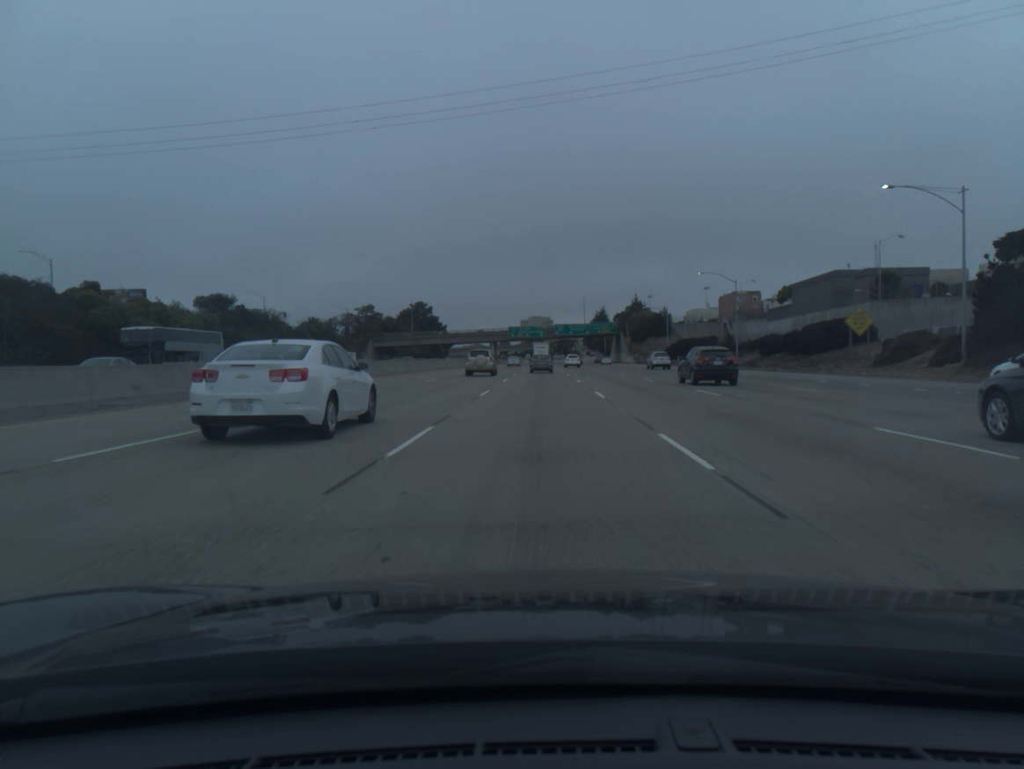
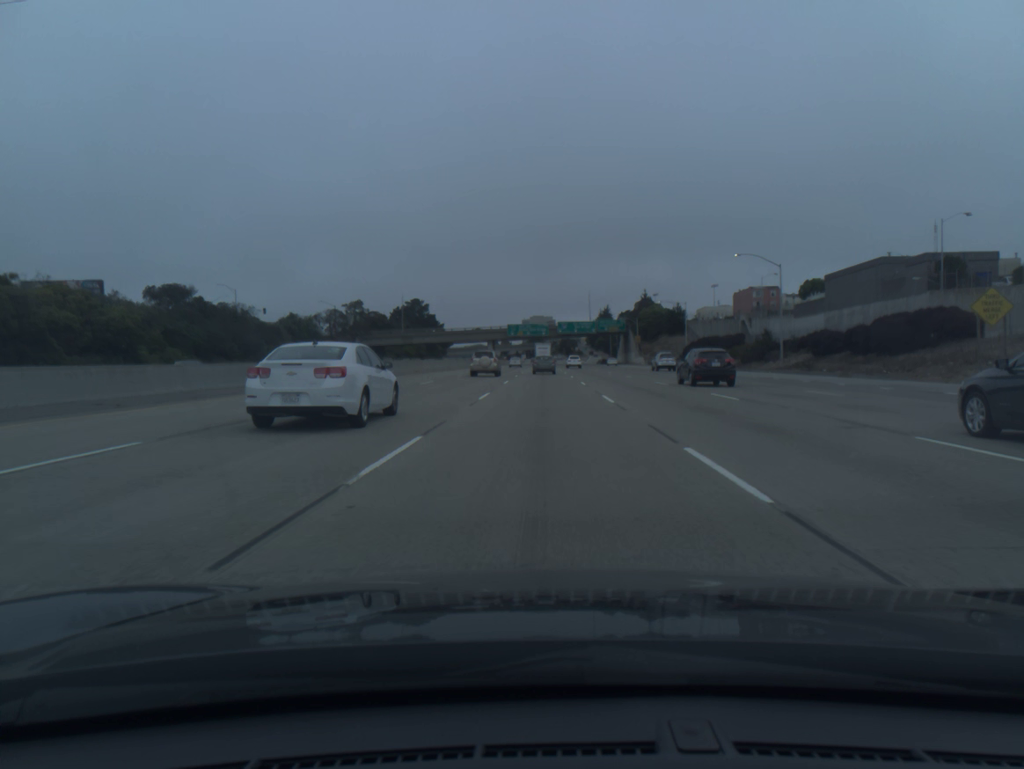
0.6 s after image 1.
(0.0, +16.1) m; 0°
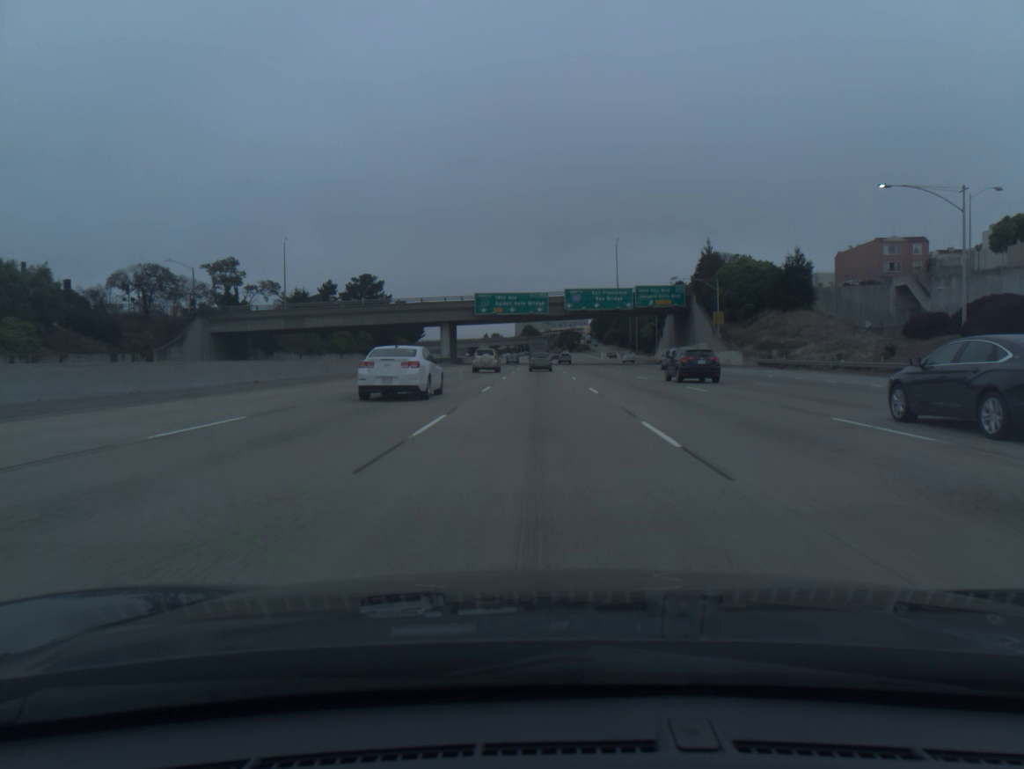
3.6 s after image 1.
(+0.3, +81.3) m; 0°
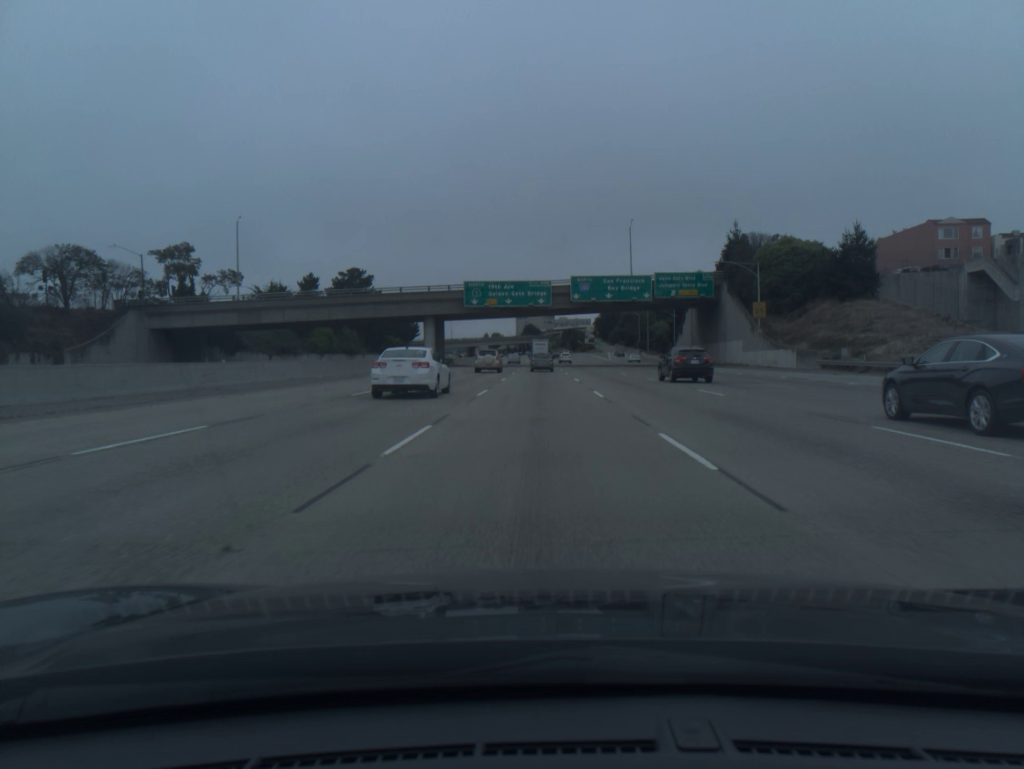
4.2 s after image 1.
(0.0, +16.3) m; 0°
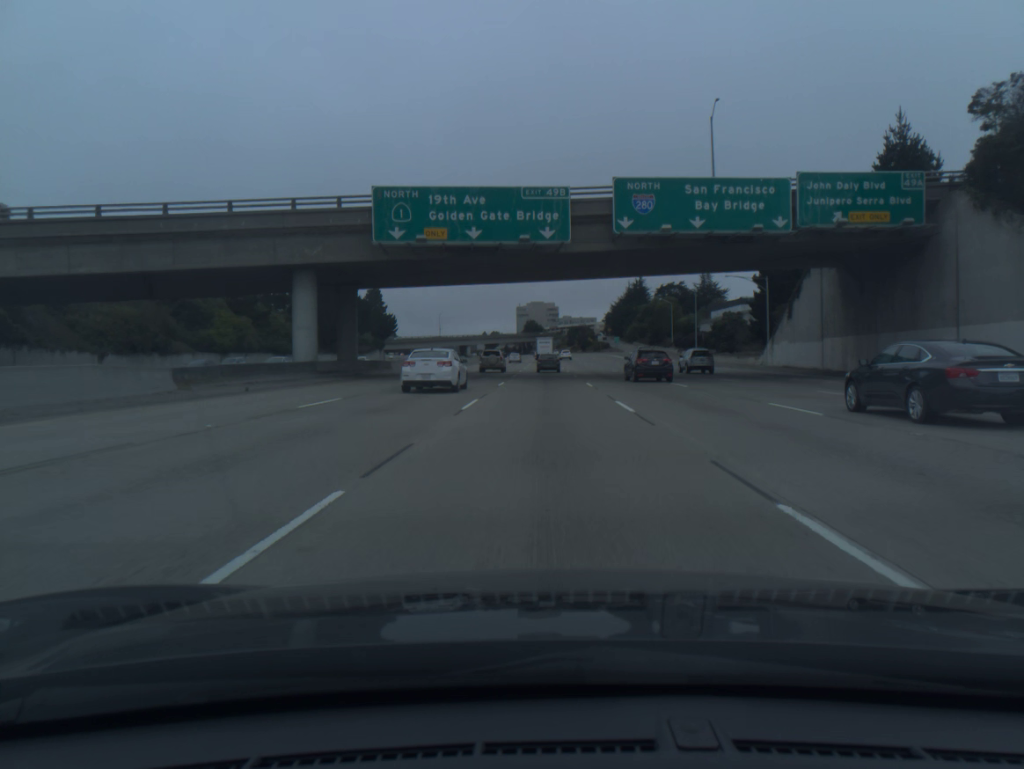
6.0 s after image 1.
(-0.1, +48.9) m; 0°
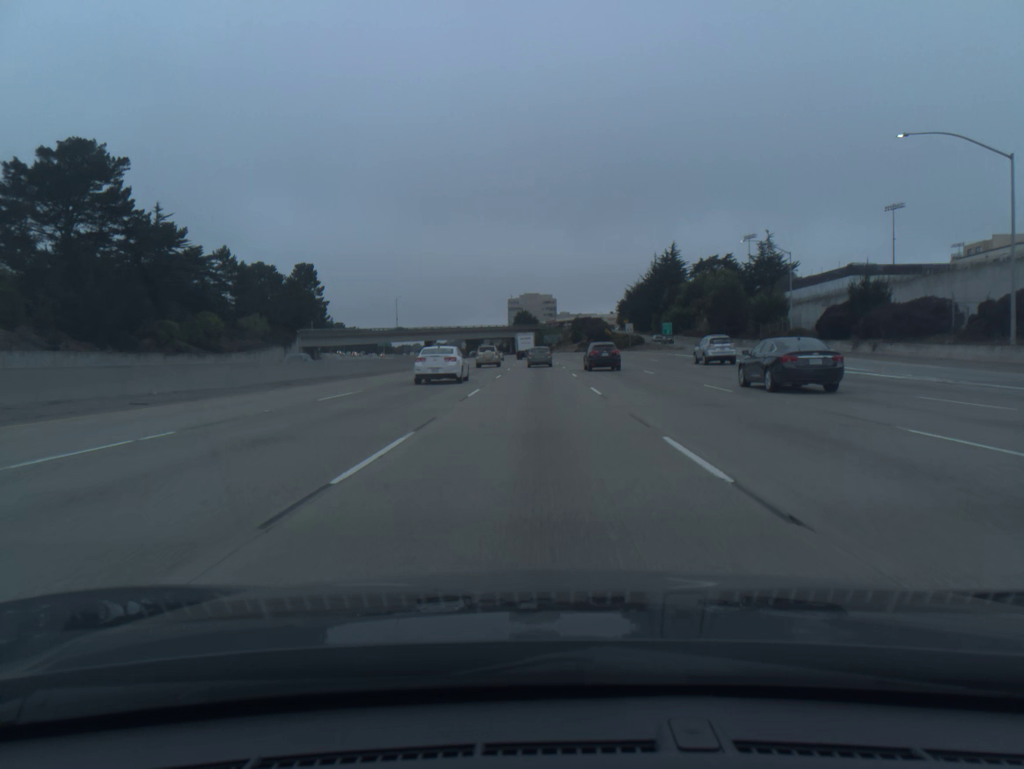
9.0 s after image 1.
(+0.3, +80.9) m; 0°
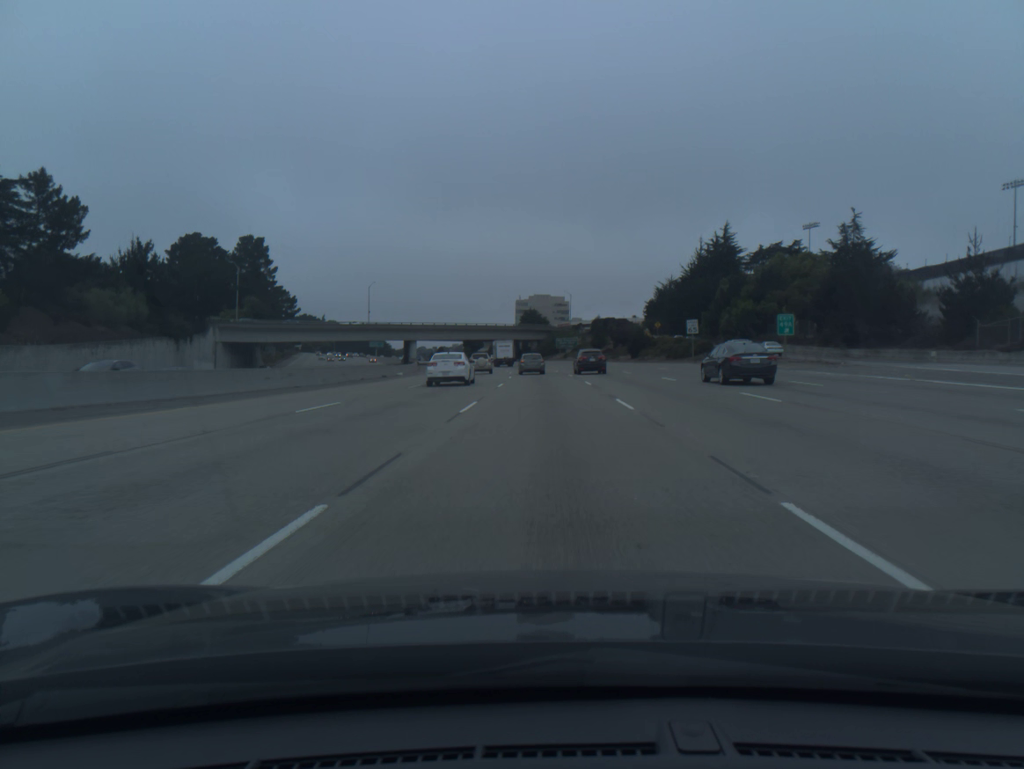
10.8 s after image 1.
(-0.3, +47.6) m; -1°
